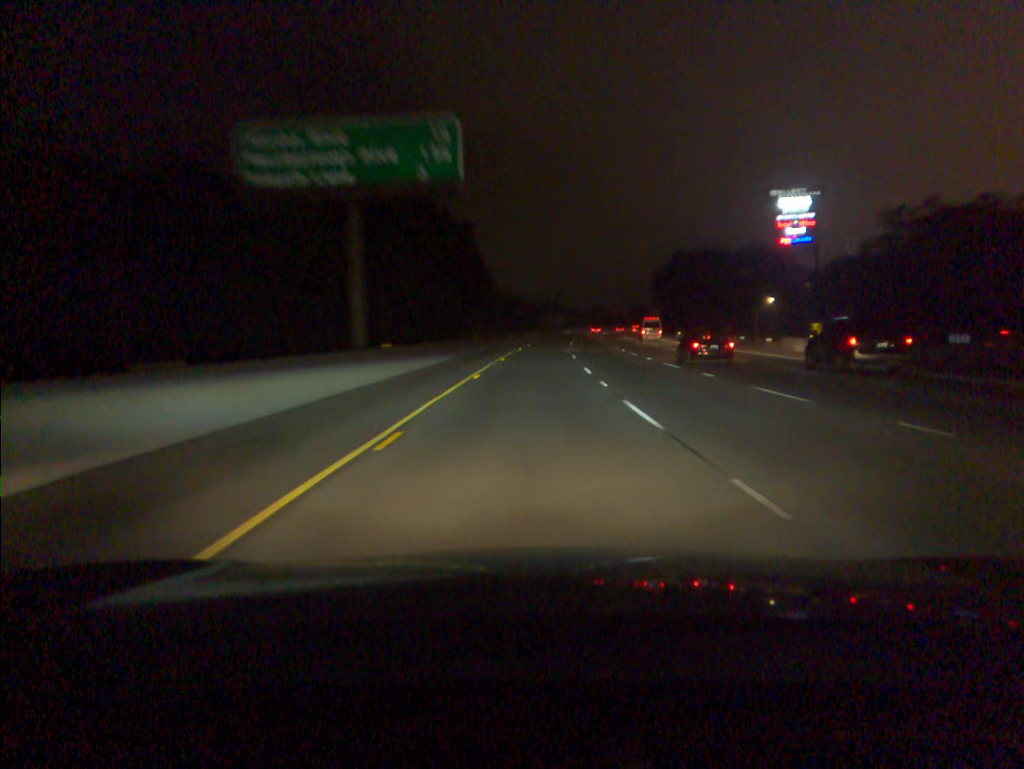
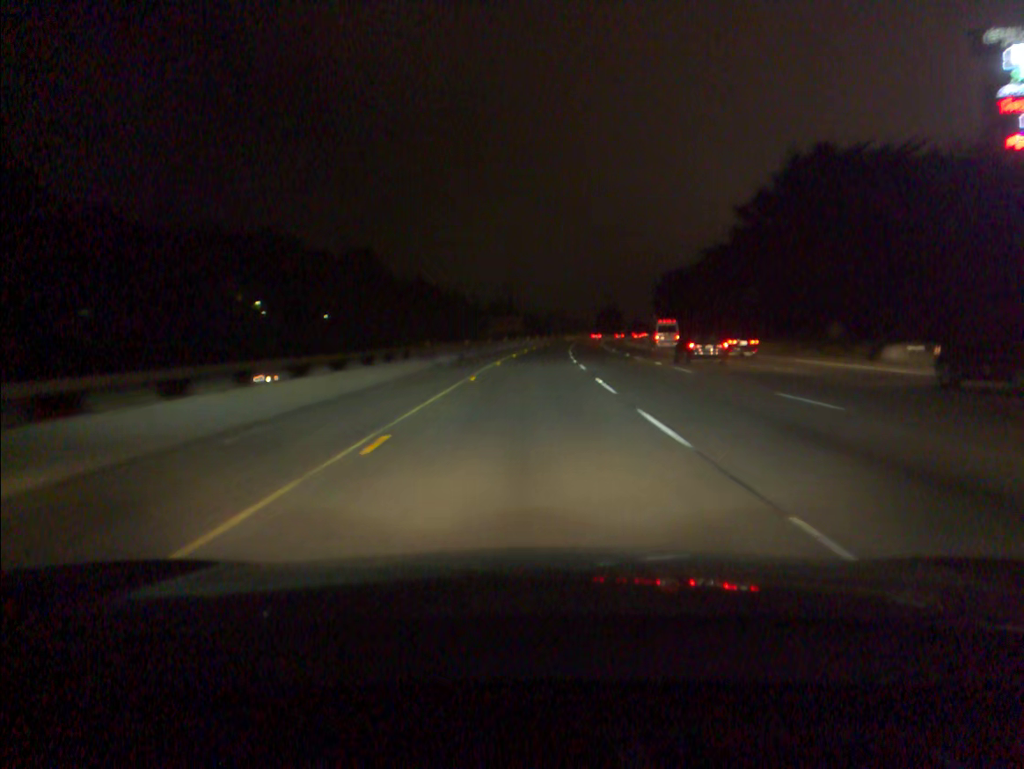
(+2.4, +75.7) m; +4°
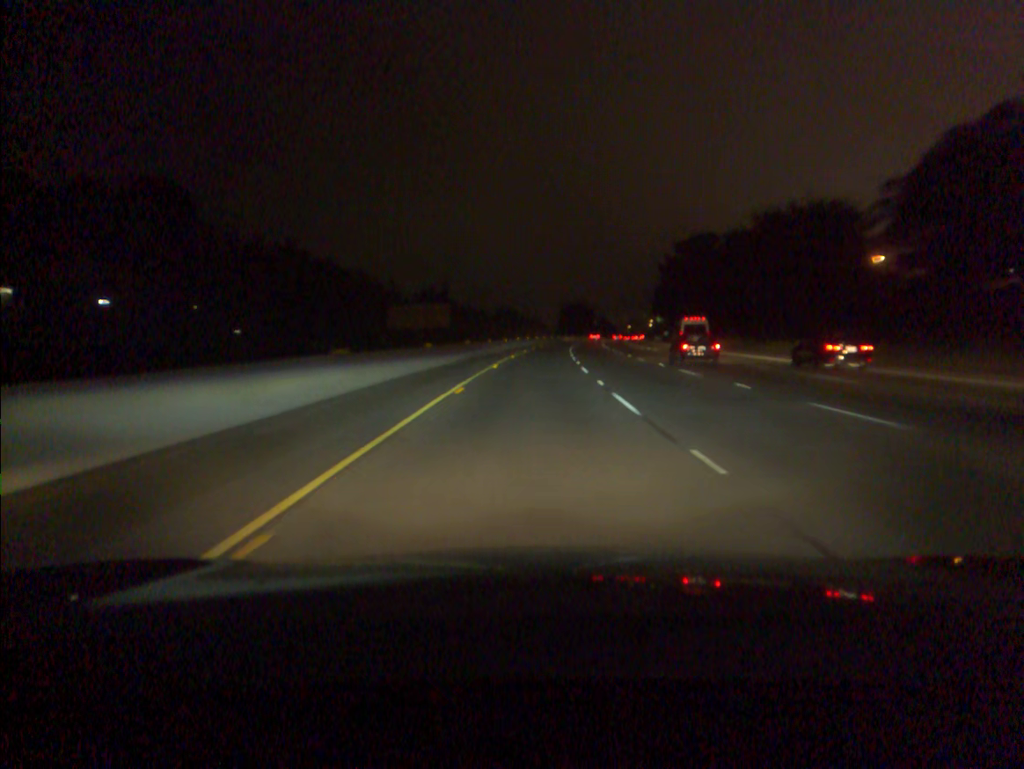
(+2.1, +75.1) m; +3°
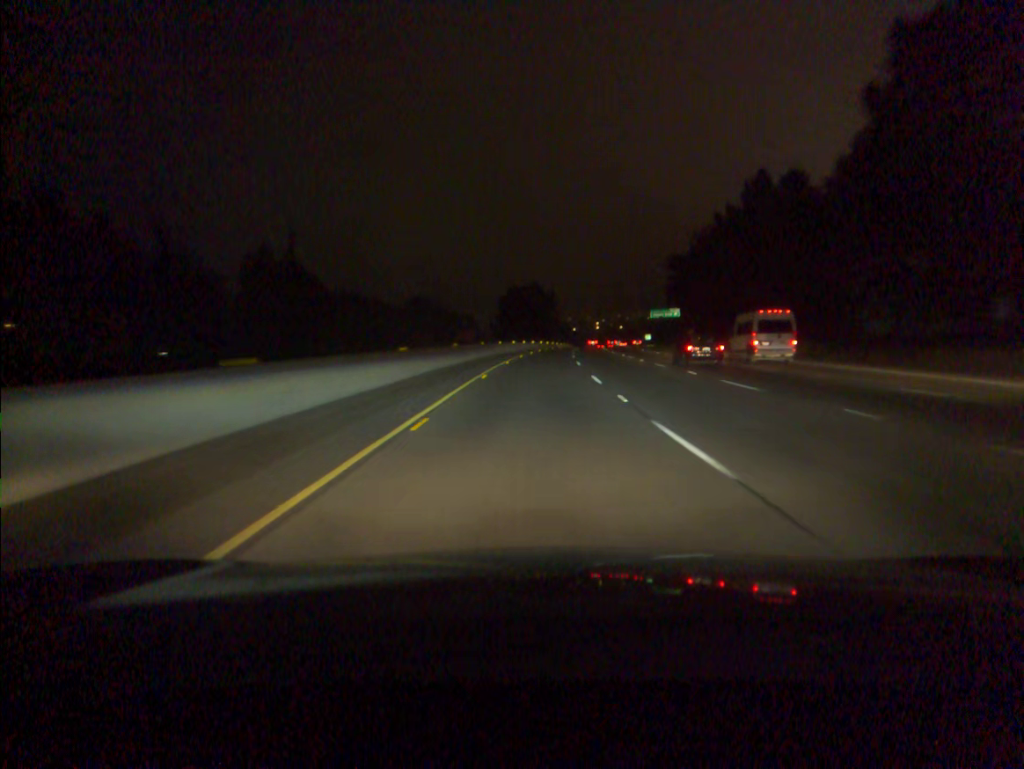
(+3.7, +94.2) m; +4°
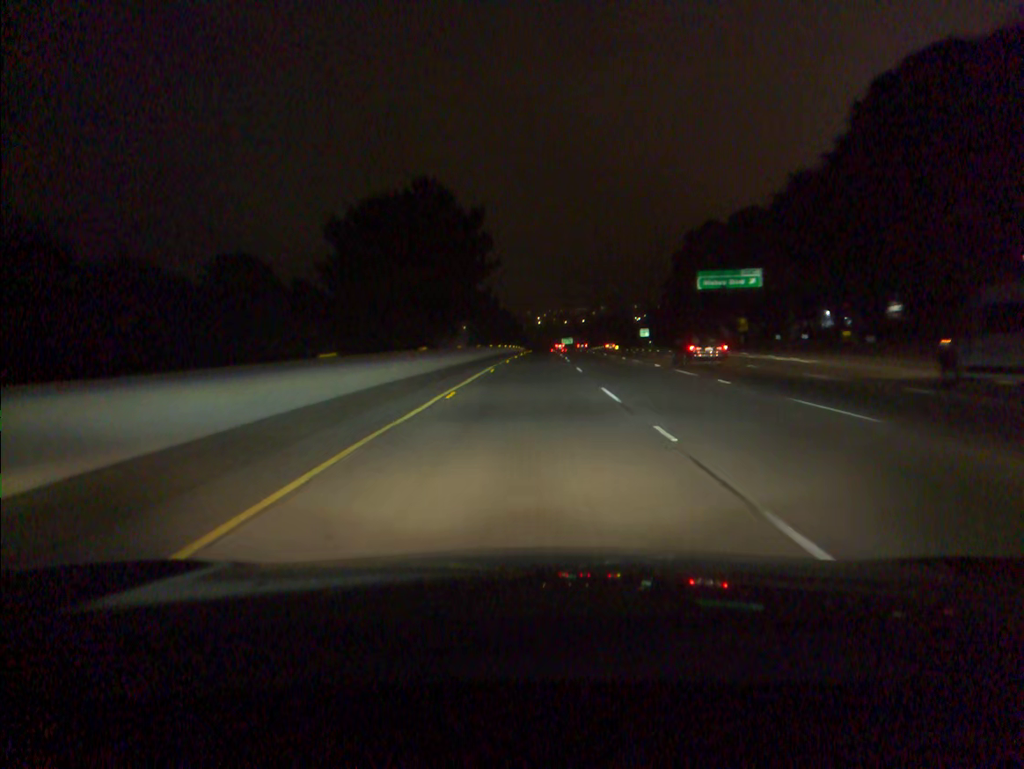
(+4.1, +95.6) m; +5°
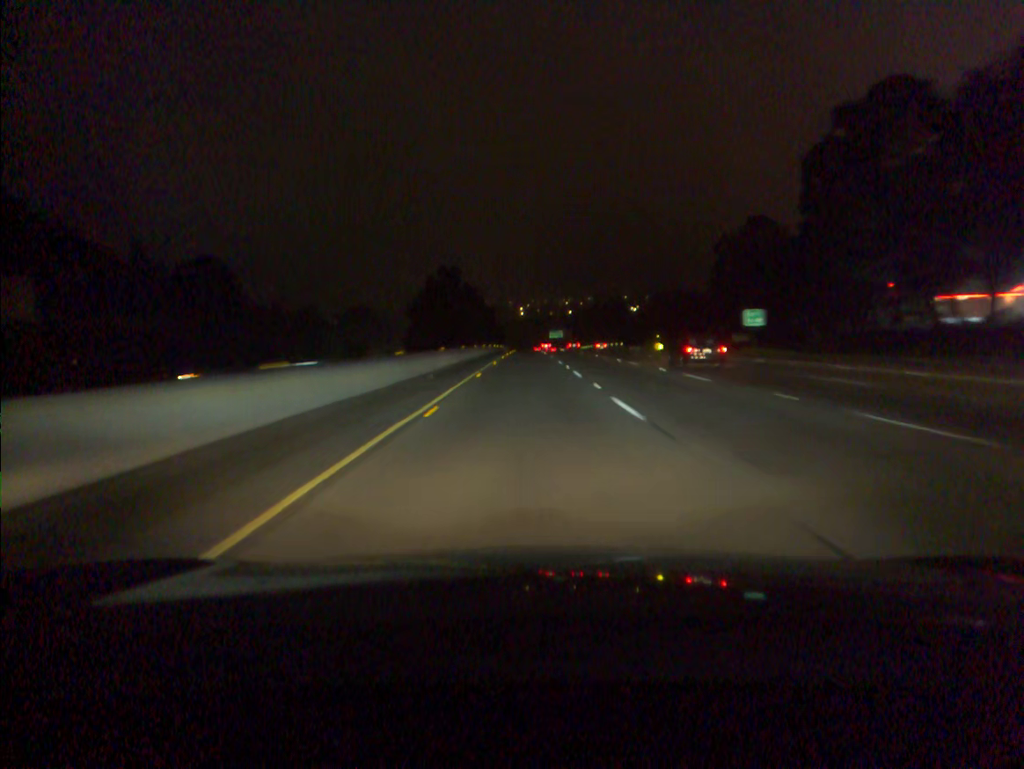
(+1.1, +76.6) m; +1°
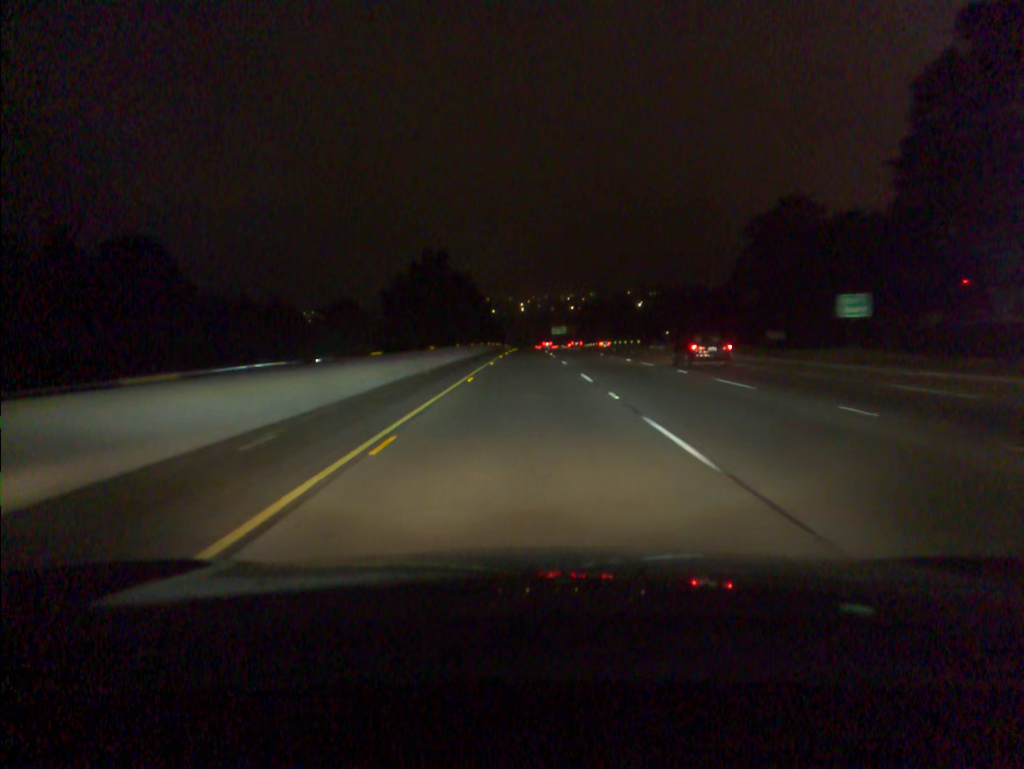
(0.0, +19.2) m; 0°
